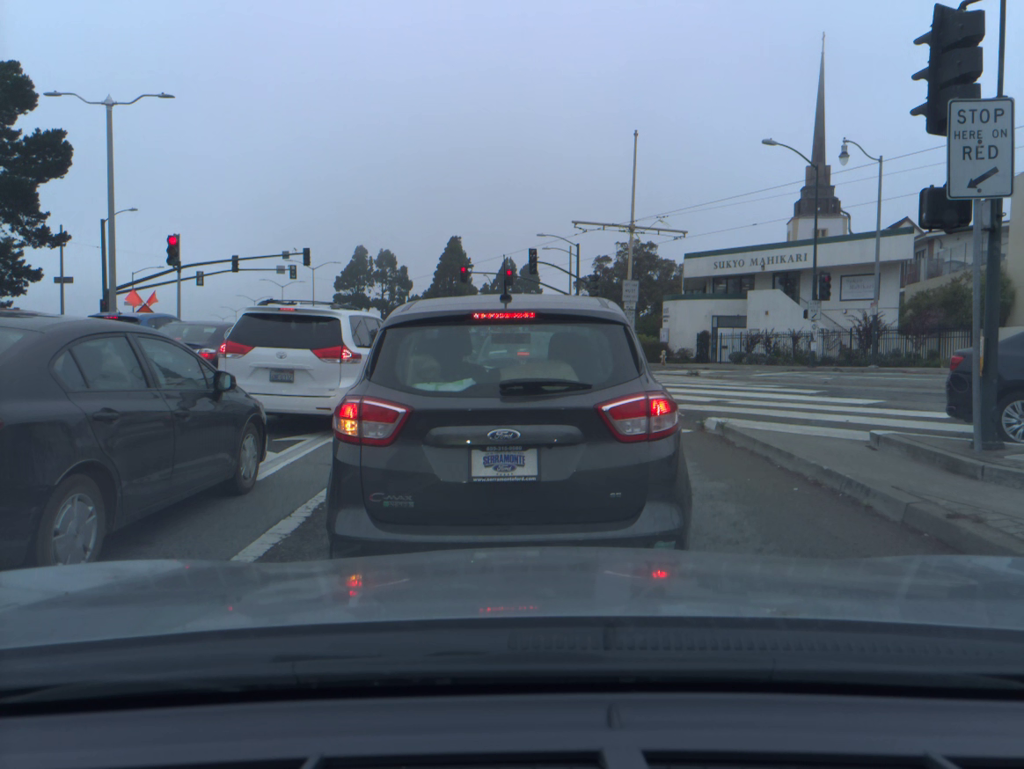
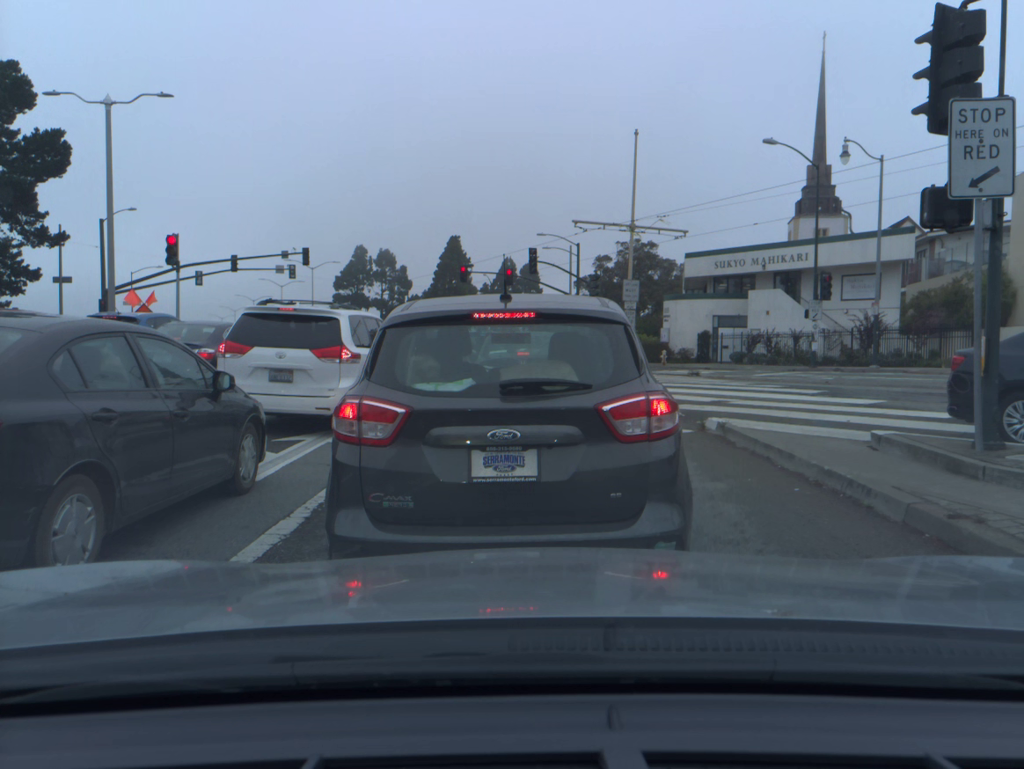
(0.0, 0.0) m; 0°
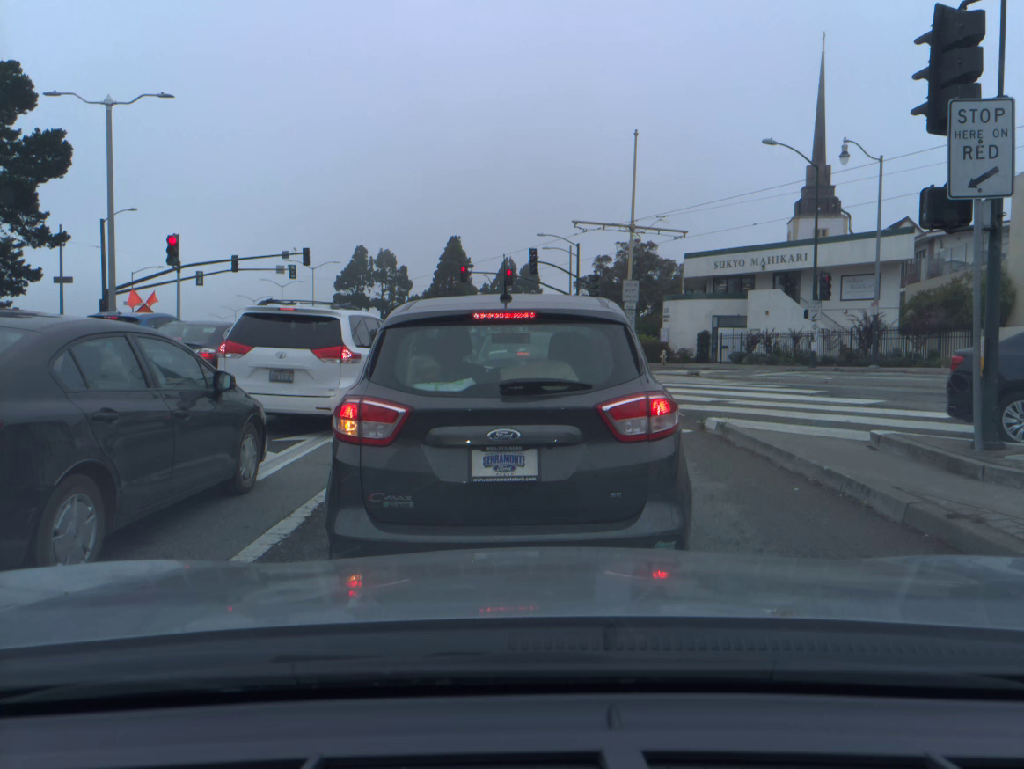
(0.0, 0.0) m; 0°
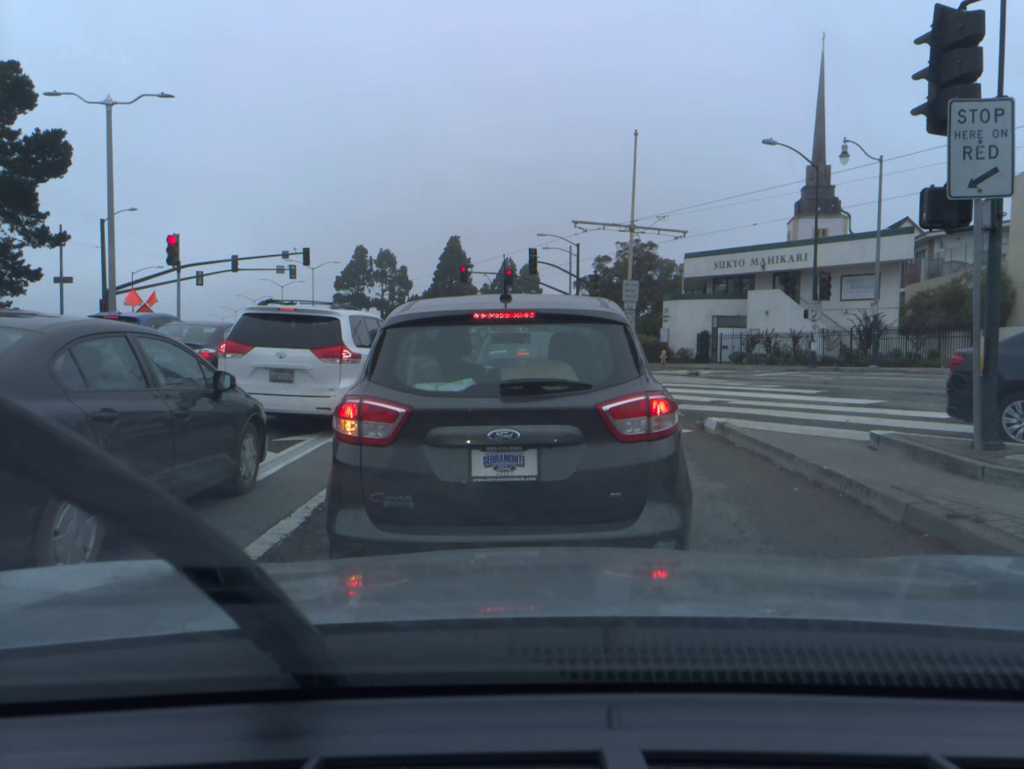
(0.0, 0.0) m; 0°
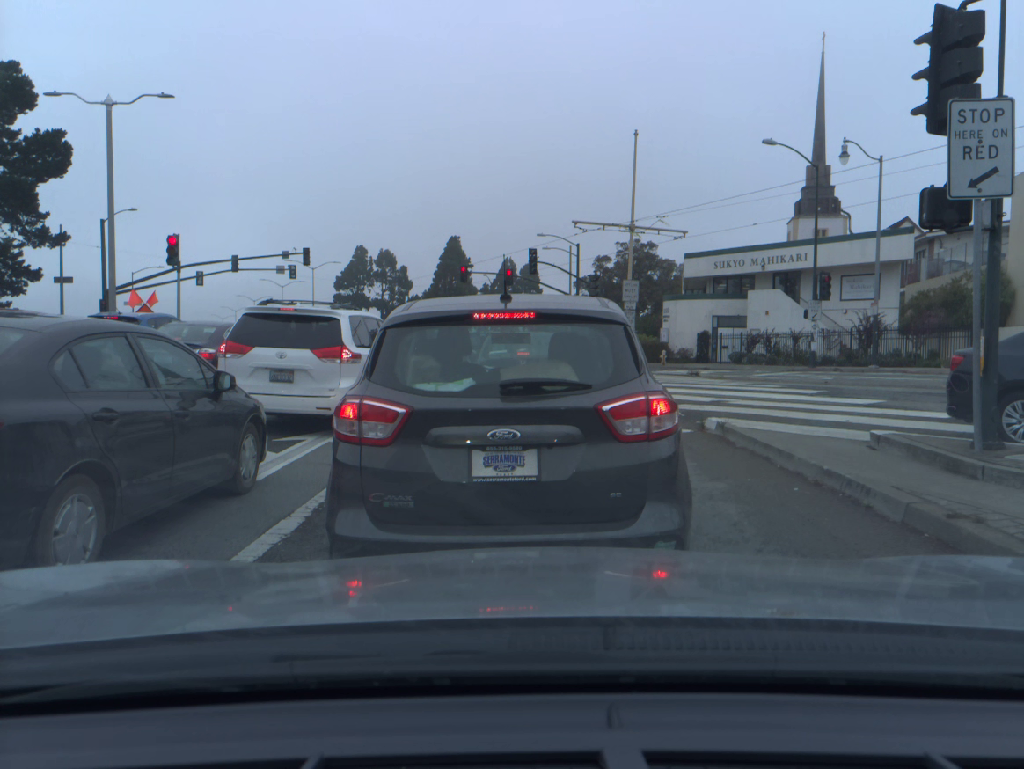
(0.0, 0.0) m; 0°
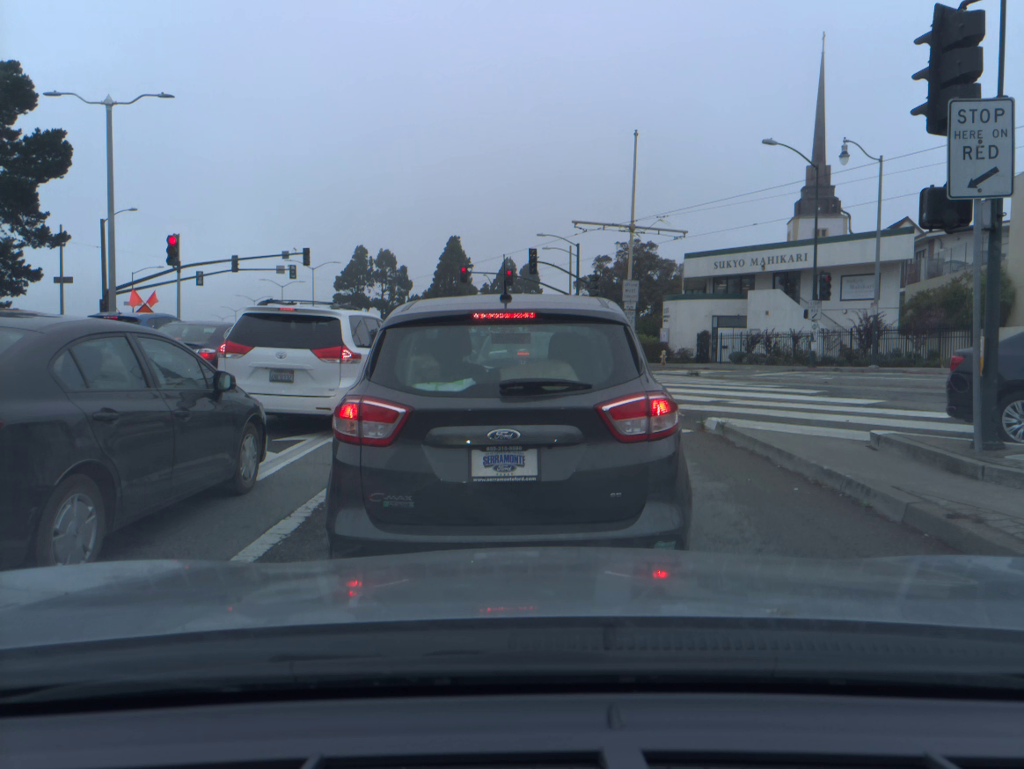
(0.0, 0.0) m; 0°
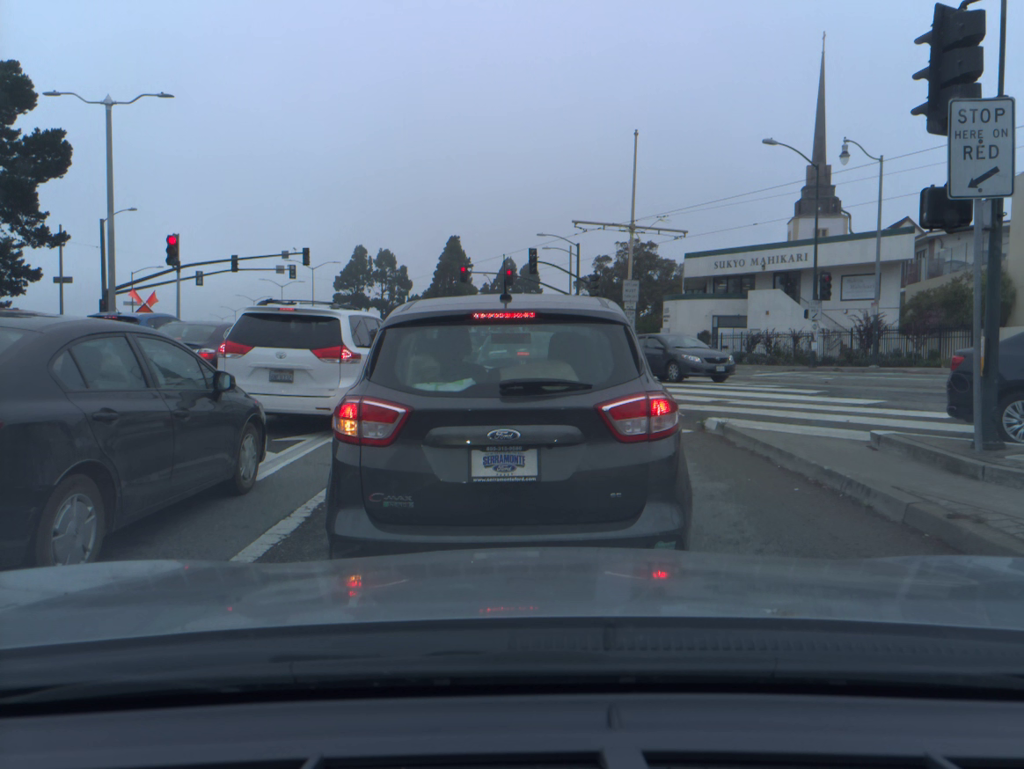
(0.0, 0.0) m; 0°
